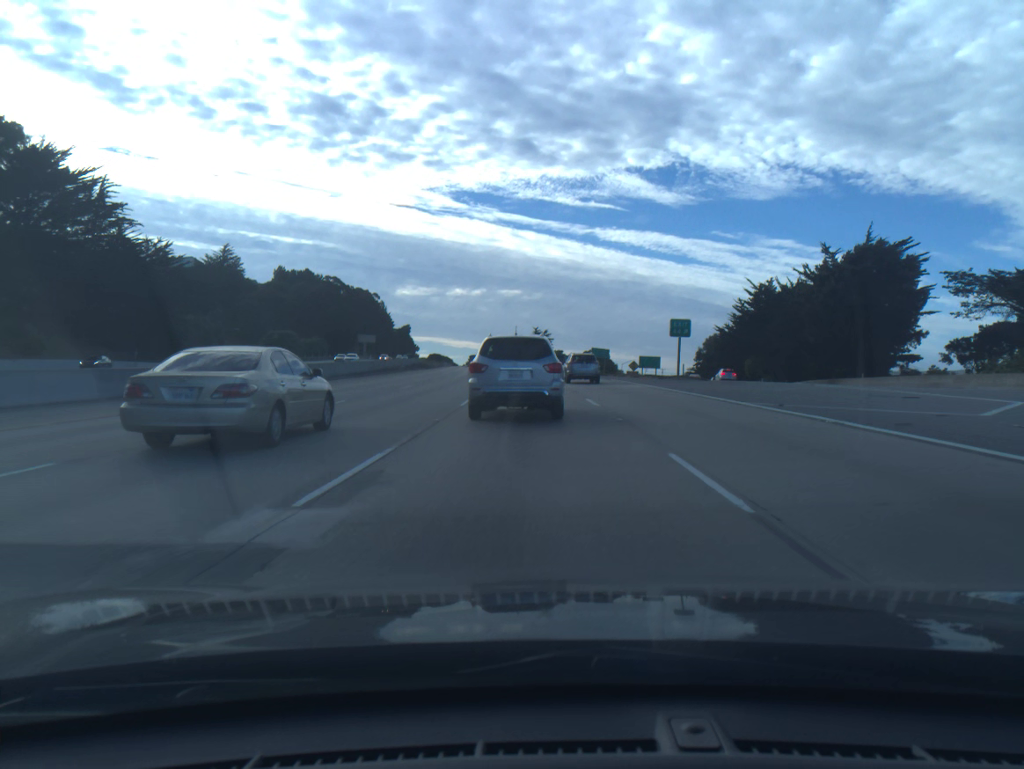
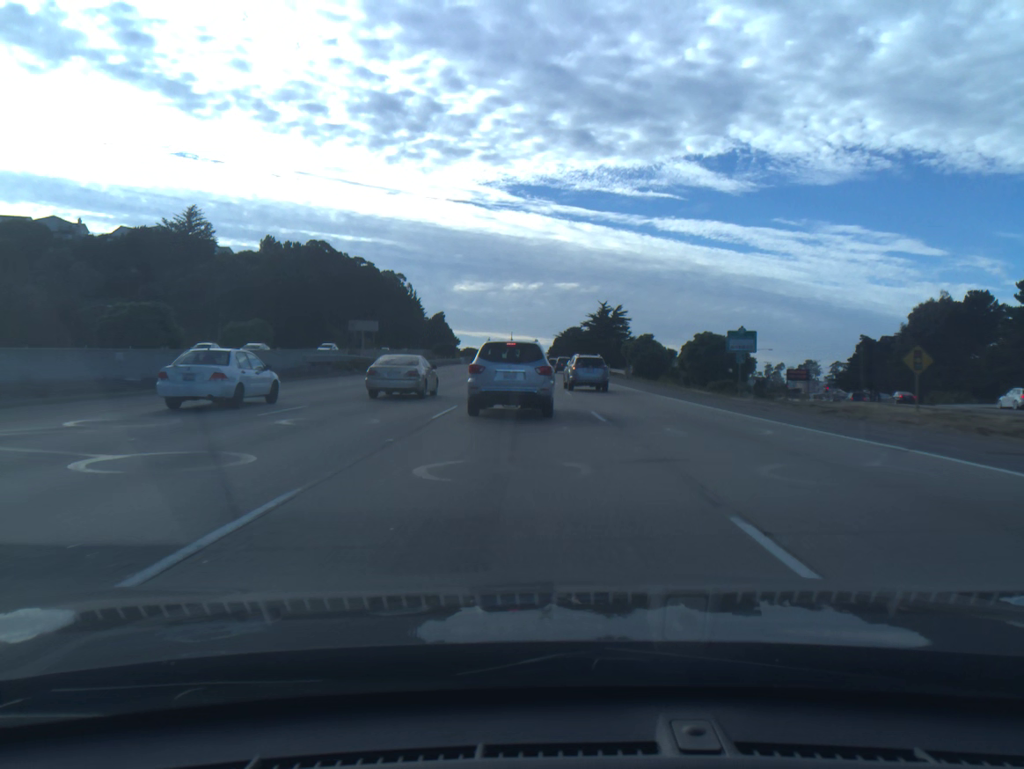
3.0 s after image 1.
(-2.6, +77.0) m; -4°
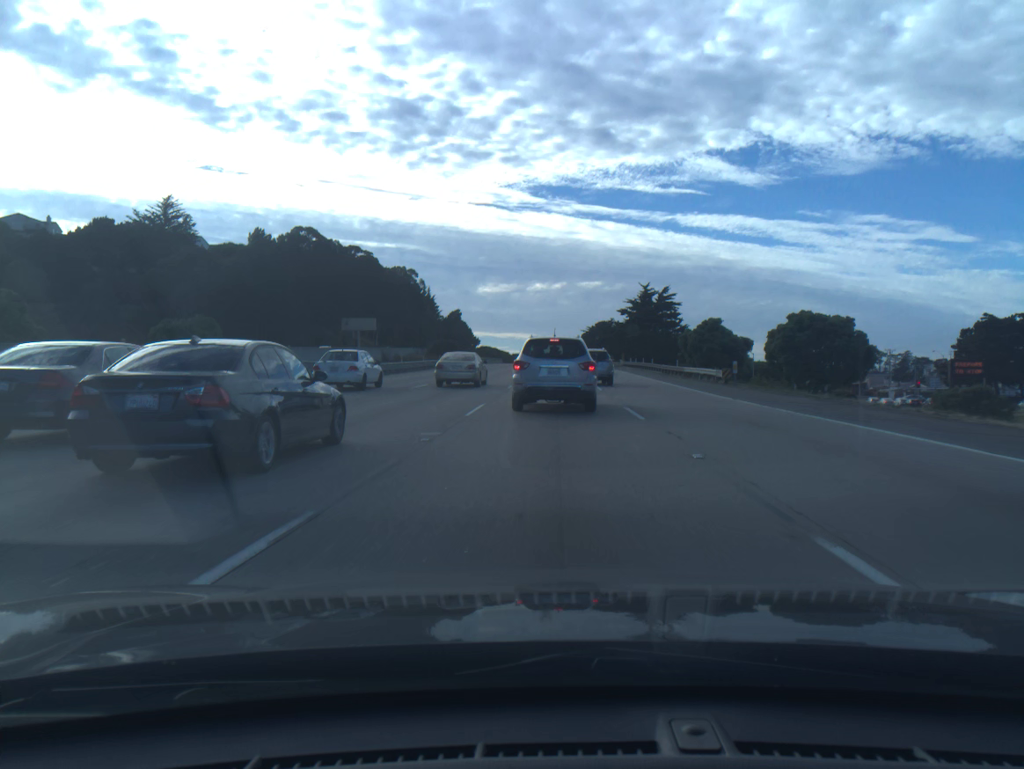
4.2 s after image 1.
(-0.5, +30.0) m; -2°
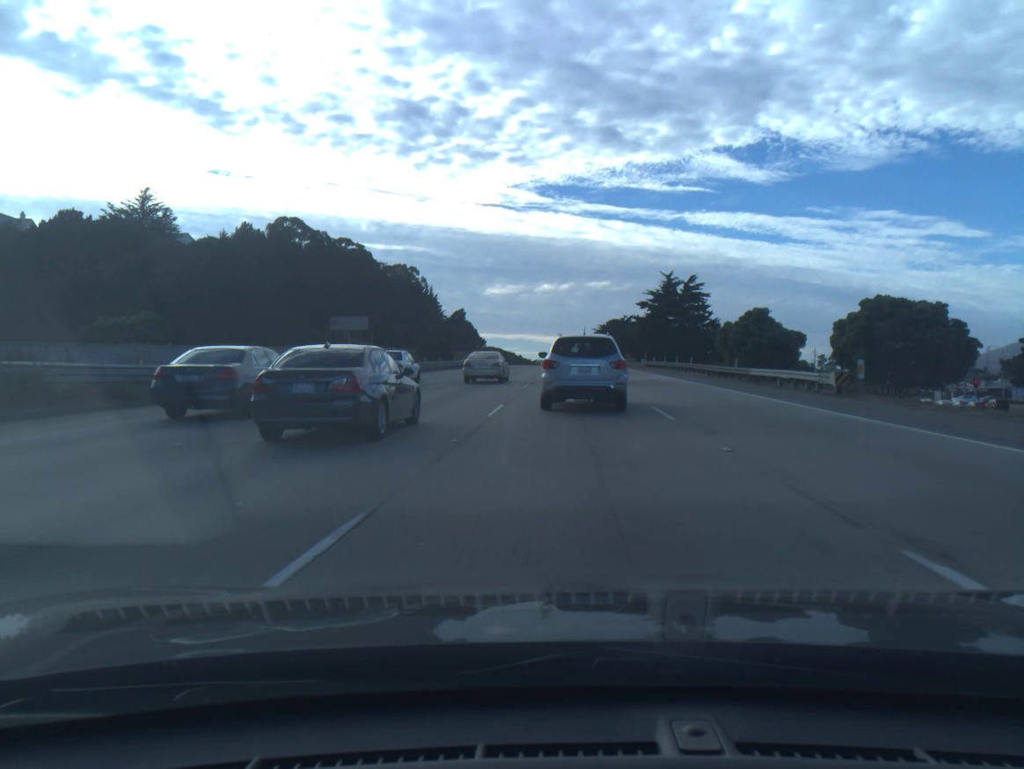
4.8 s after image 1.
(-0.1, +15.0) m; -1°
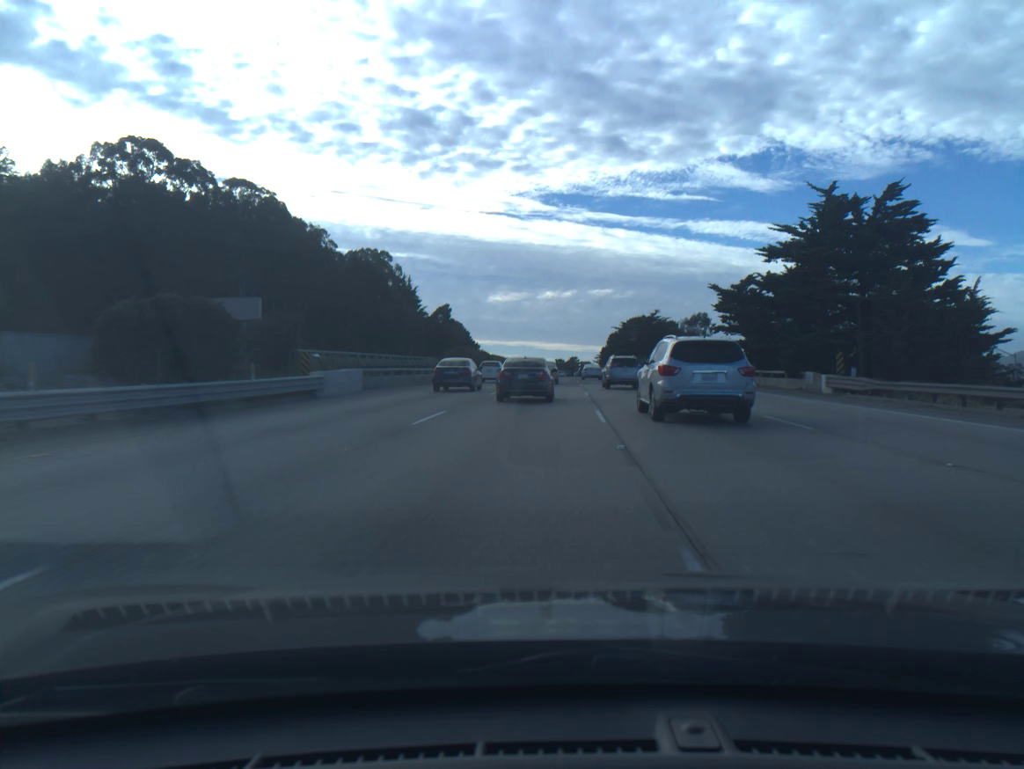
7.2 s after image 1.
(-0.6, +59.0) m; 0°
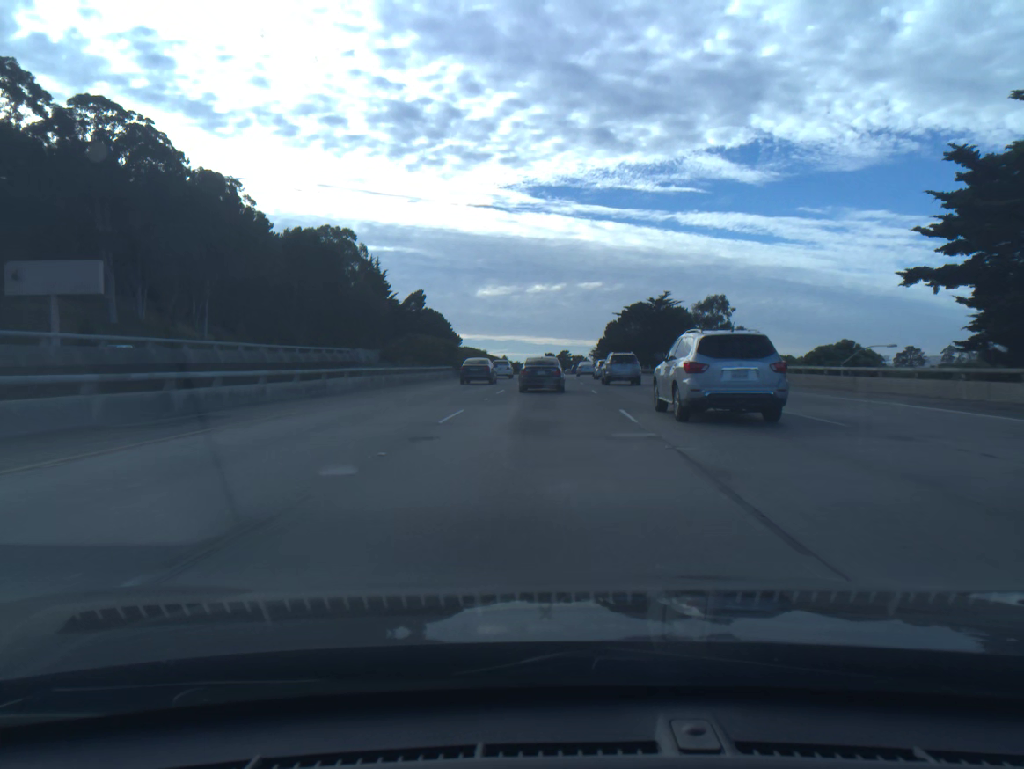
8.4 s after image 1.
(+0.3, +29.6) m; +1°
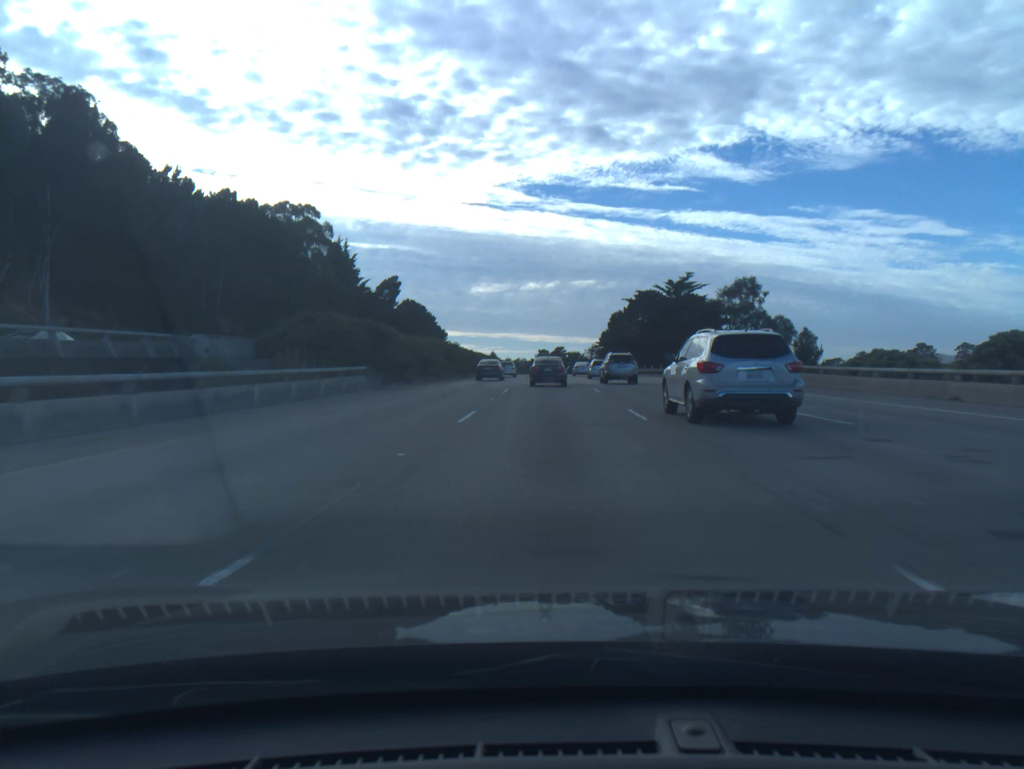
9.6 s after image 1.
(+0.1, +29.1) m; +1°
